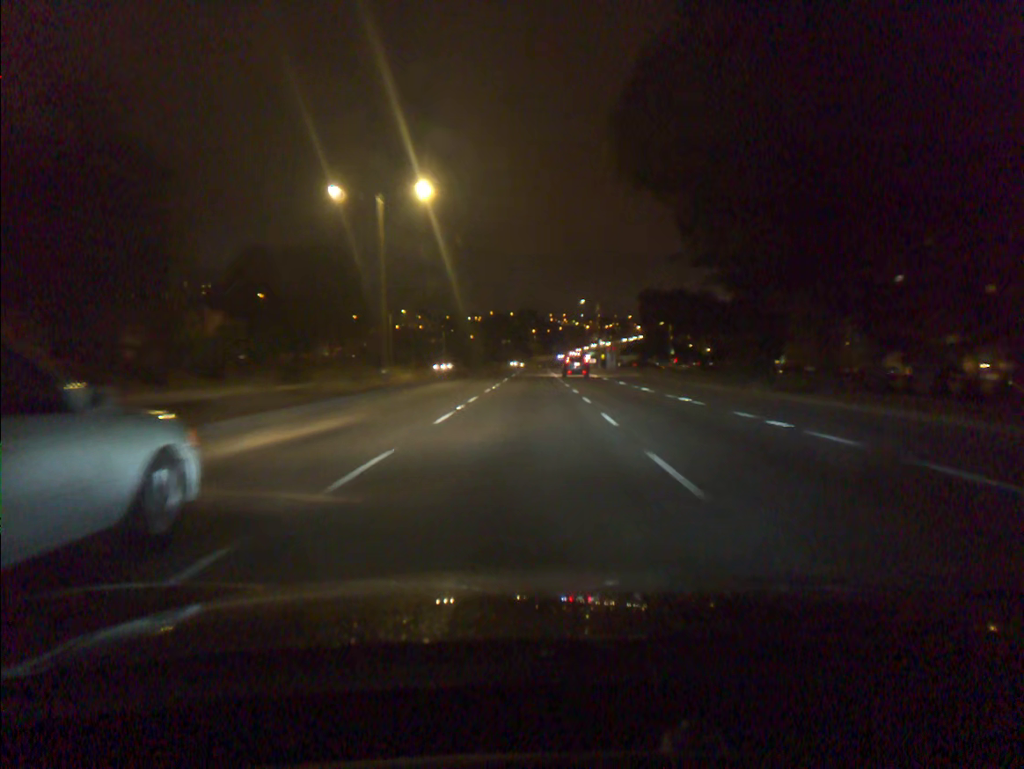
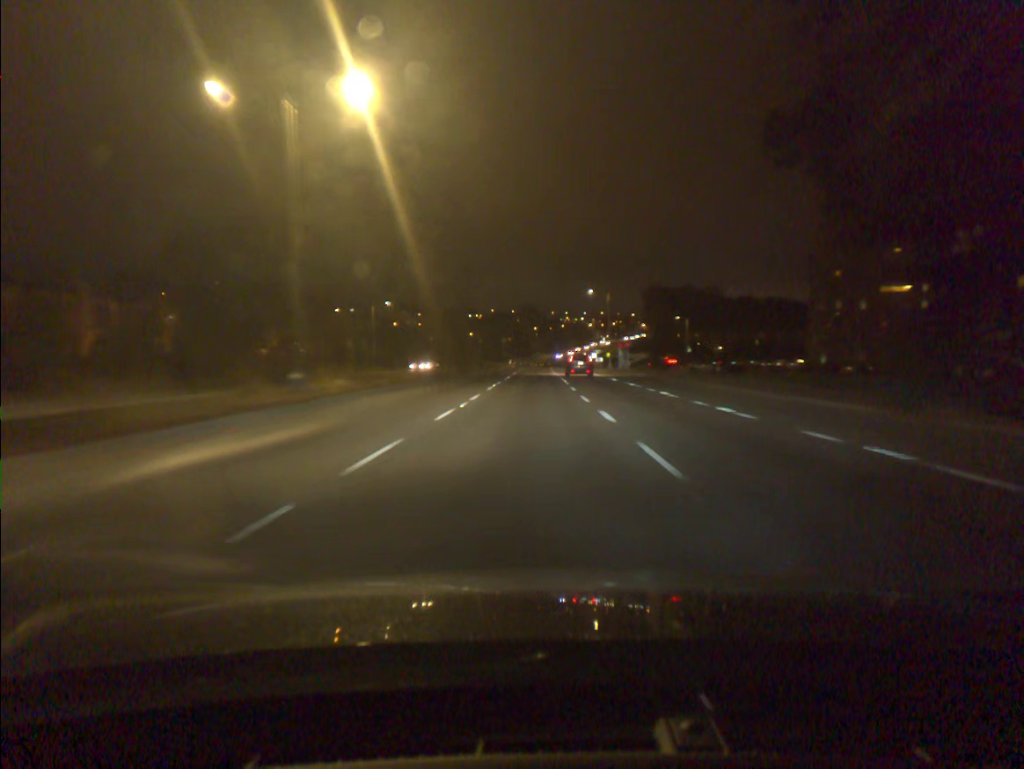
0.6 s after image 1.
(0.0, +14.0) m; 0°
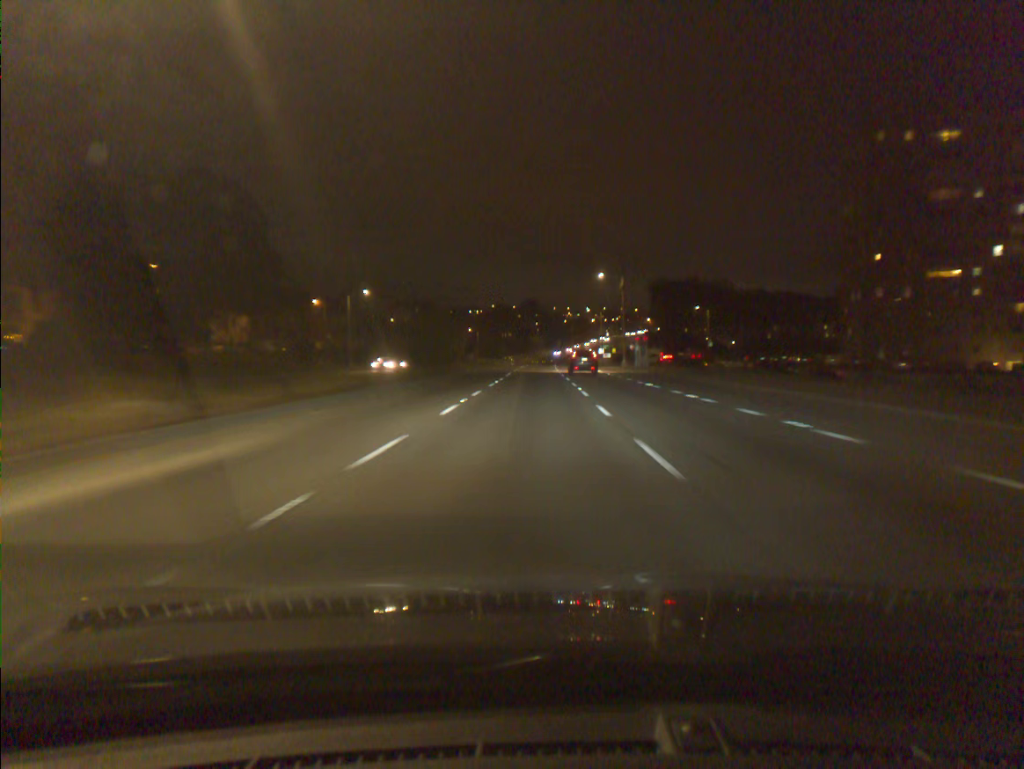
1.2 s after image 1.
(0.0, +14.3) m; 0°
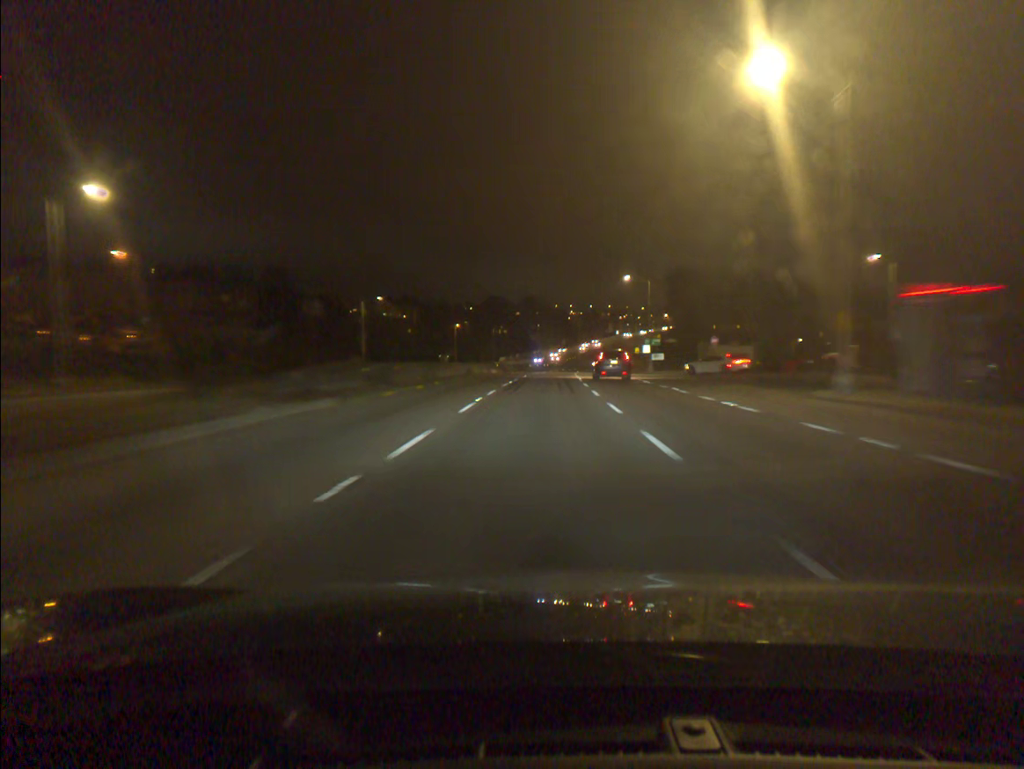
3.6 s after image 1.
(-0.3, +58.5) m; 0°
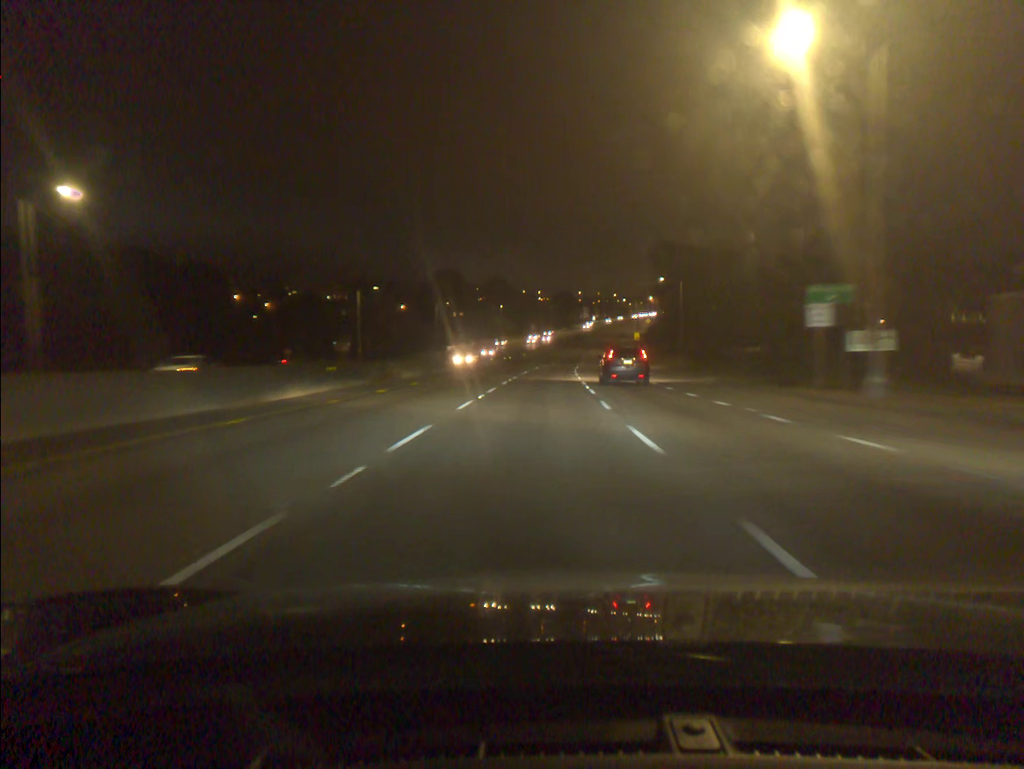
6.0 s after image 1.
(+1.1, +58.3) m; +2°
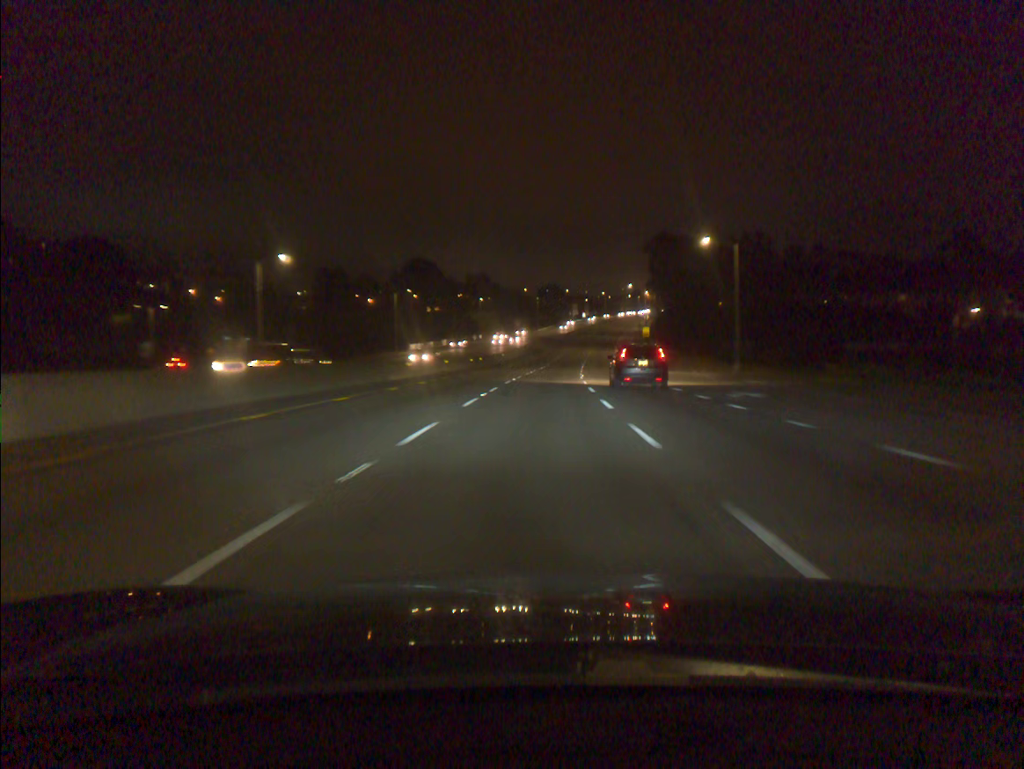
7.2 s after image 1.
(+0.2, +29.1) m; +1°
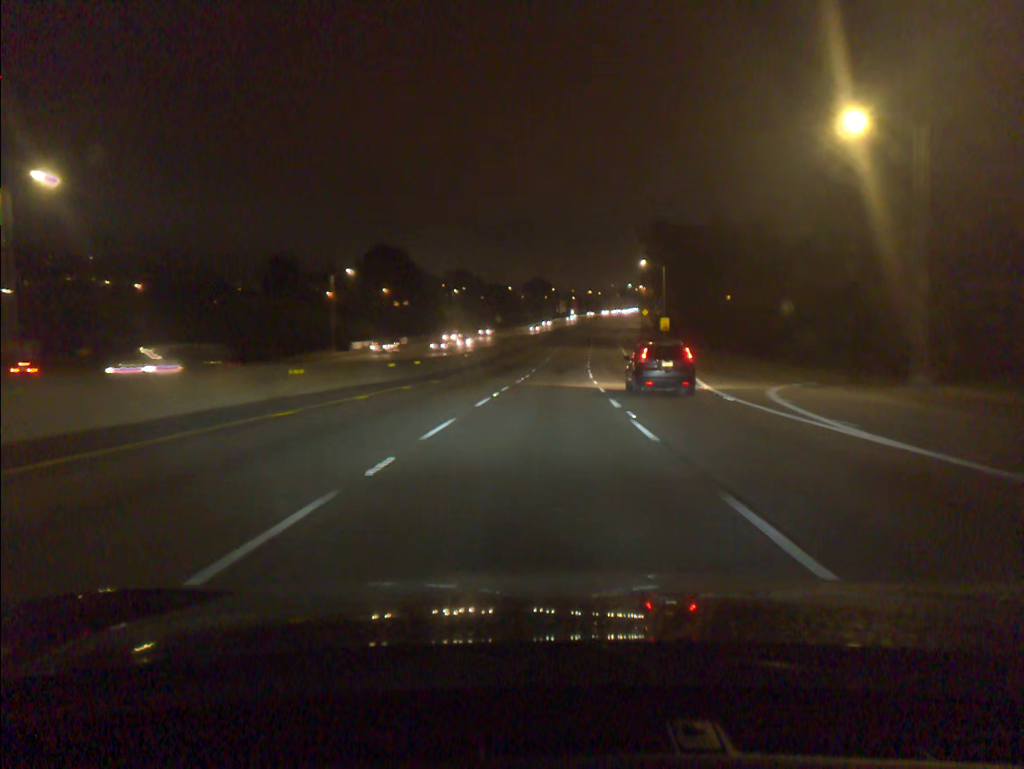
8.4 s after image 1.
(+0.3, +29.1) m; +1°
